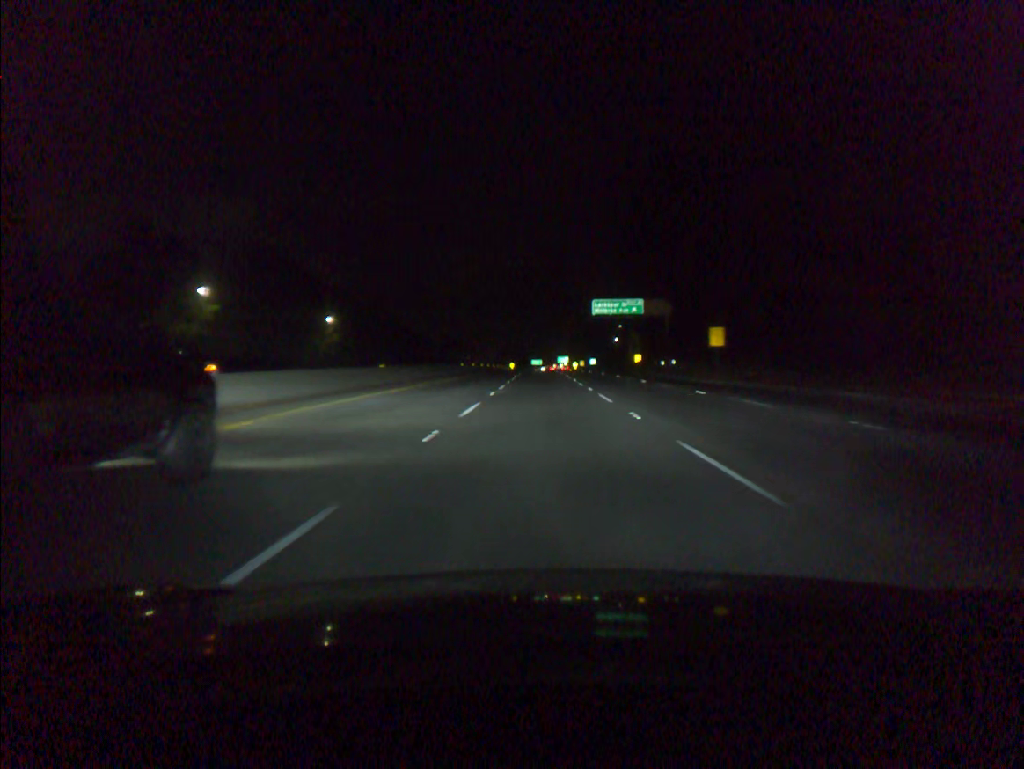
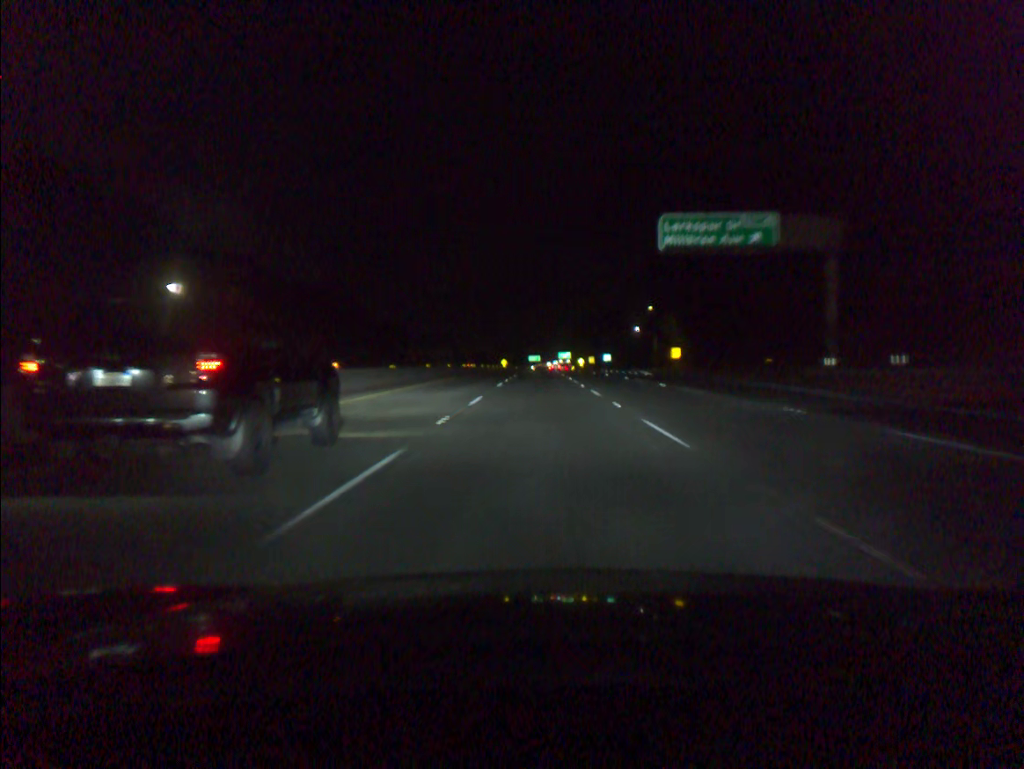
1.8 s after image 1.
(+0.1, +54.5) m; 0°
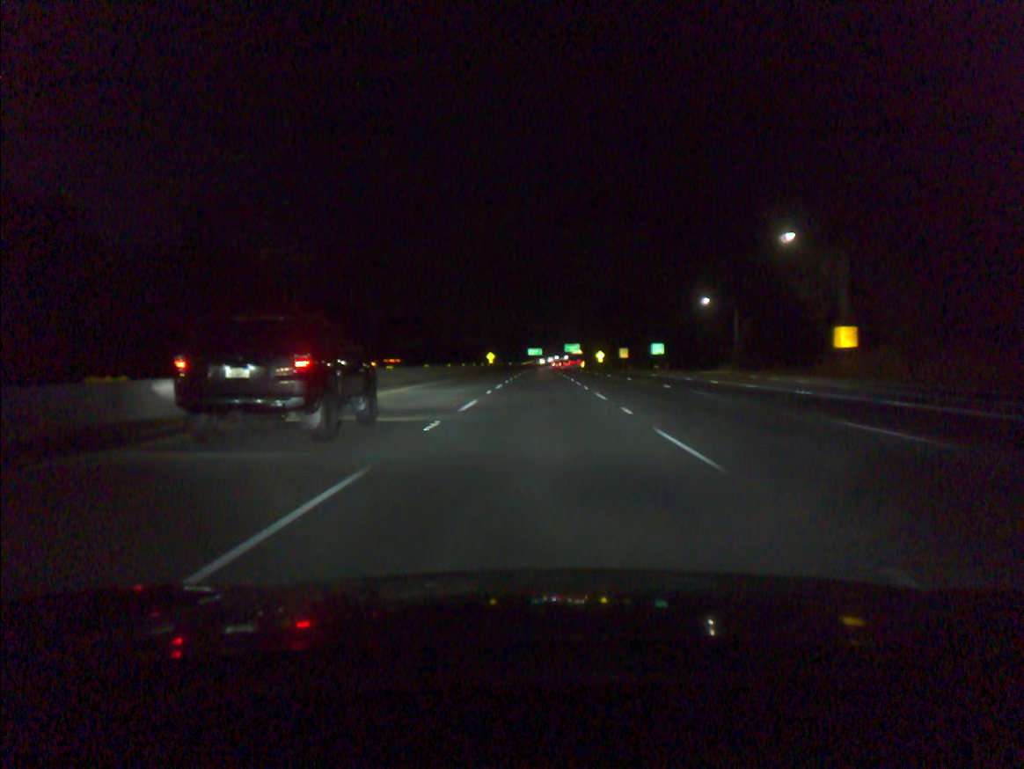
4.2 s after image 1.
(-0.1, +74.8) m; 0°
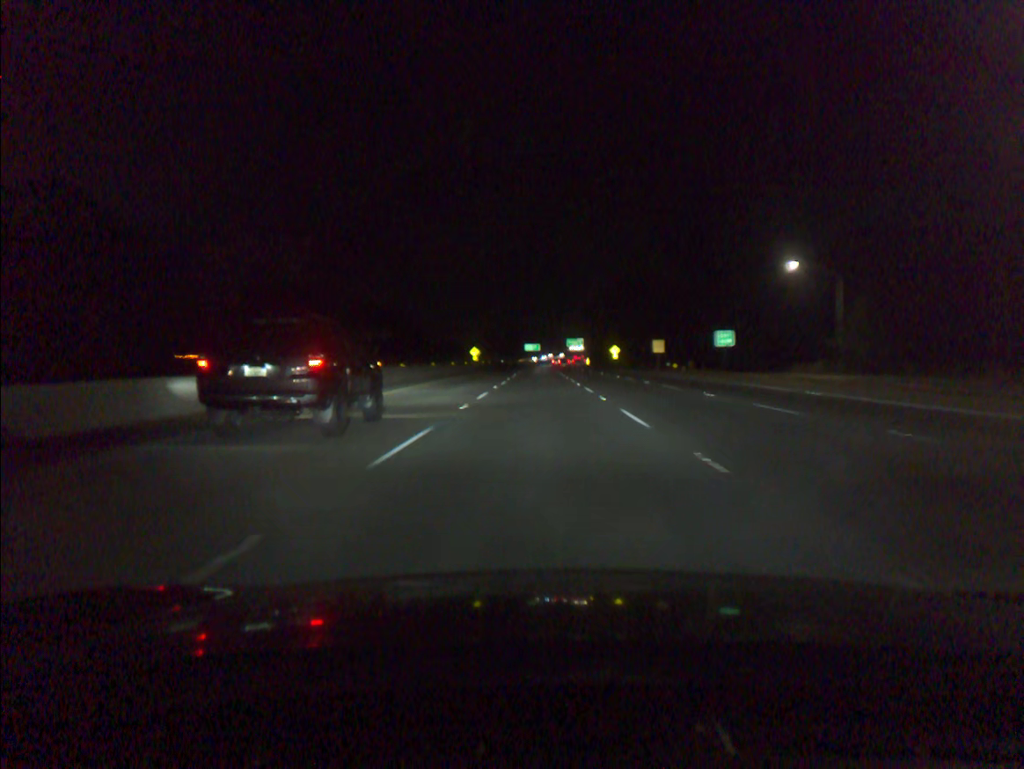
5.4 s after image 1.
(0.0, +38.4) m; 0°
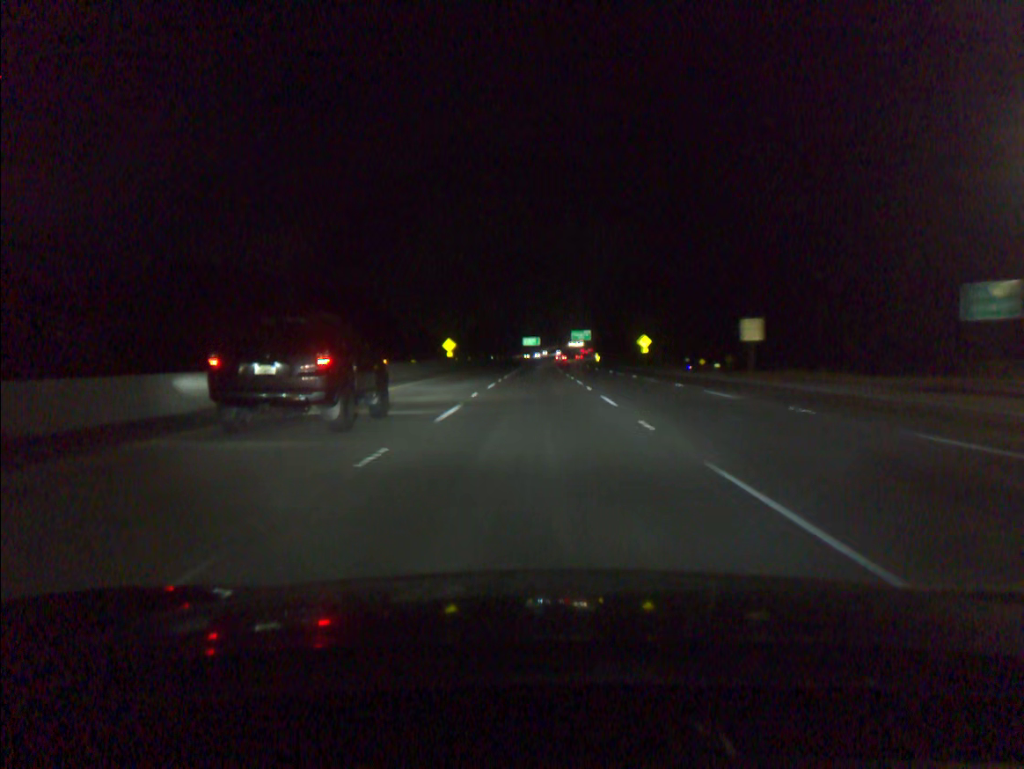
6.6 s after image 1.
(+0.1, +38.9) m; 0°
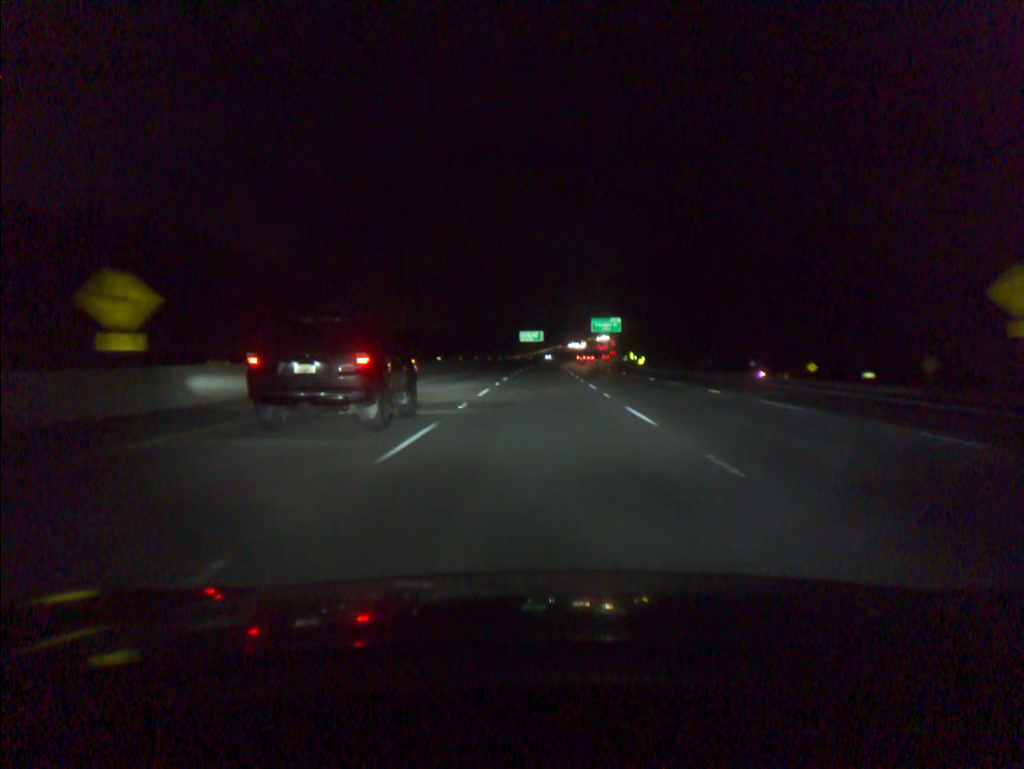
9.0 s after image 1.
(-0.3, +78.2) m; 0°
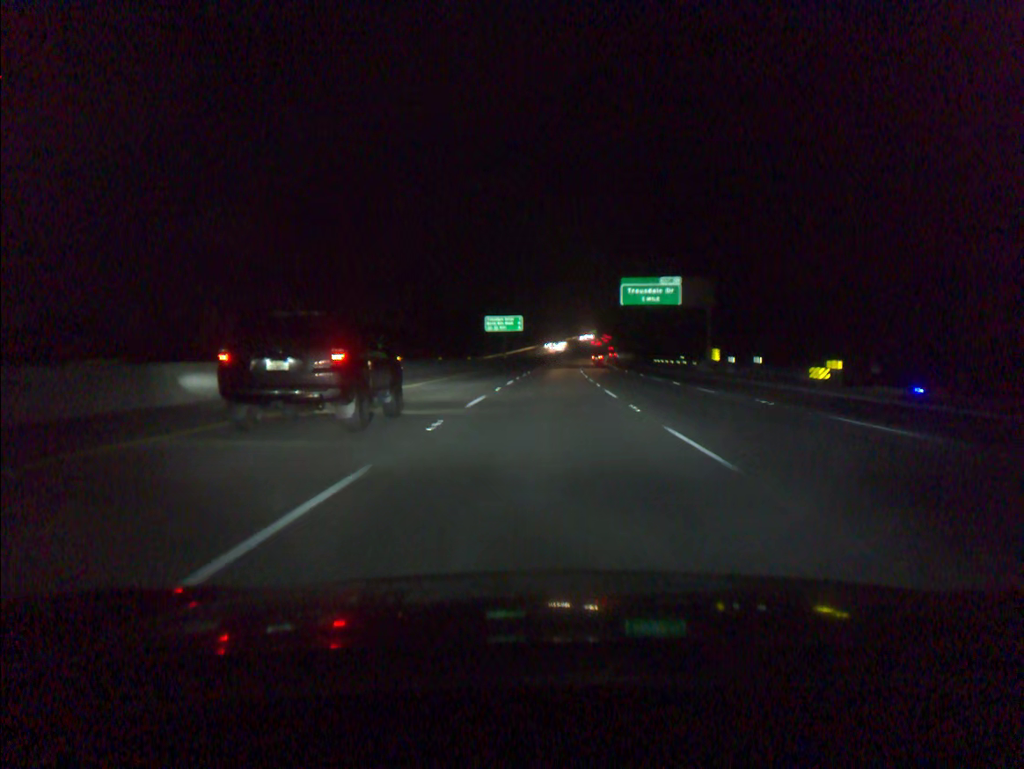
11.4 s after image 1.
(+0.6, +78.0) m; +1°
